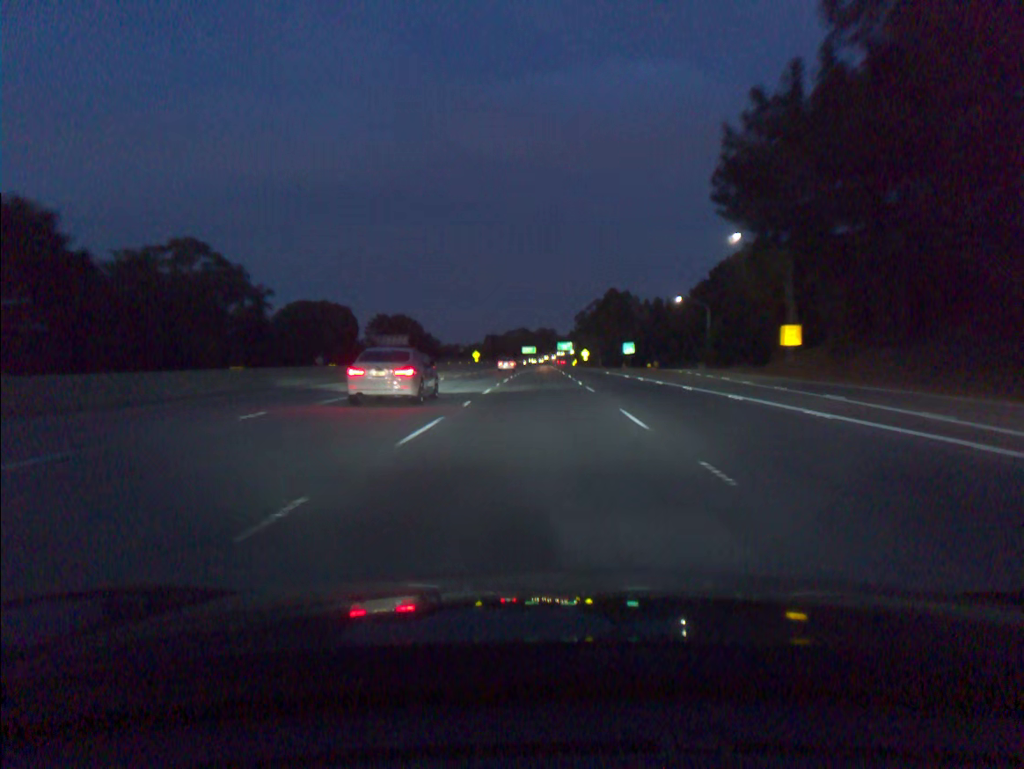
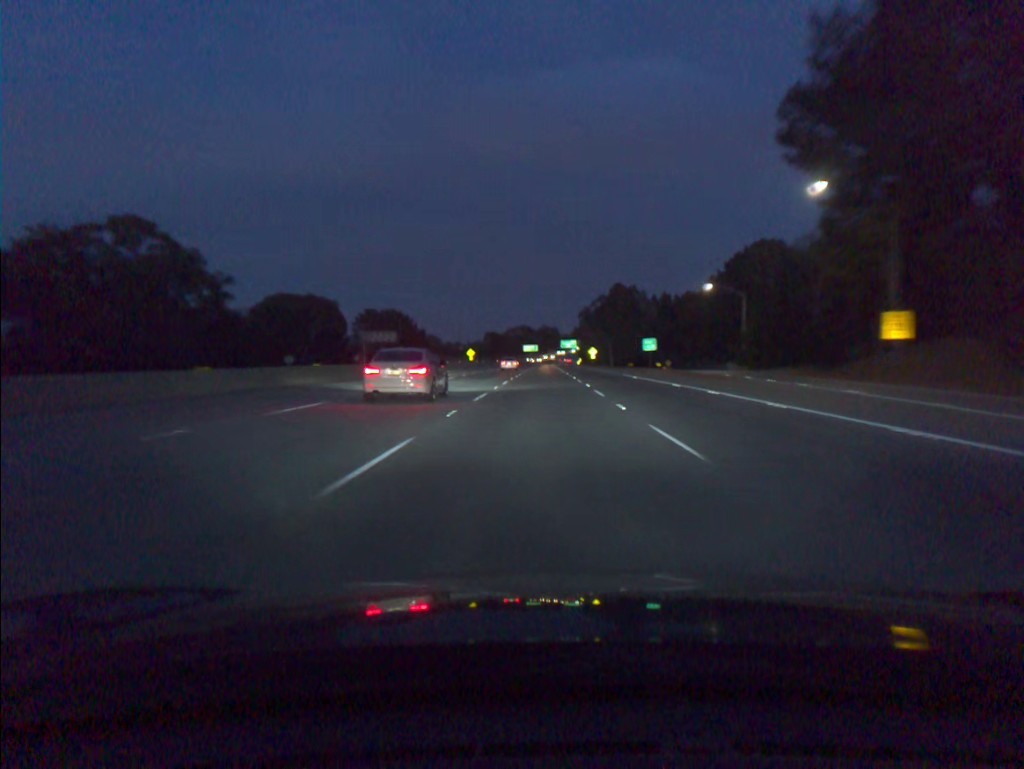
(0.0, +18.4) m; 0°
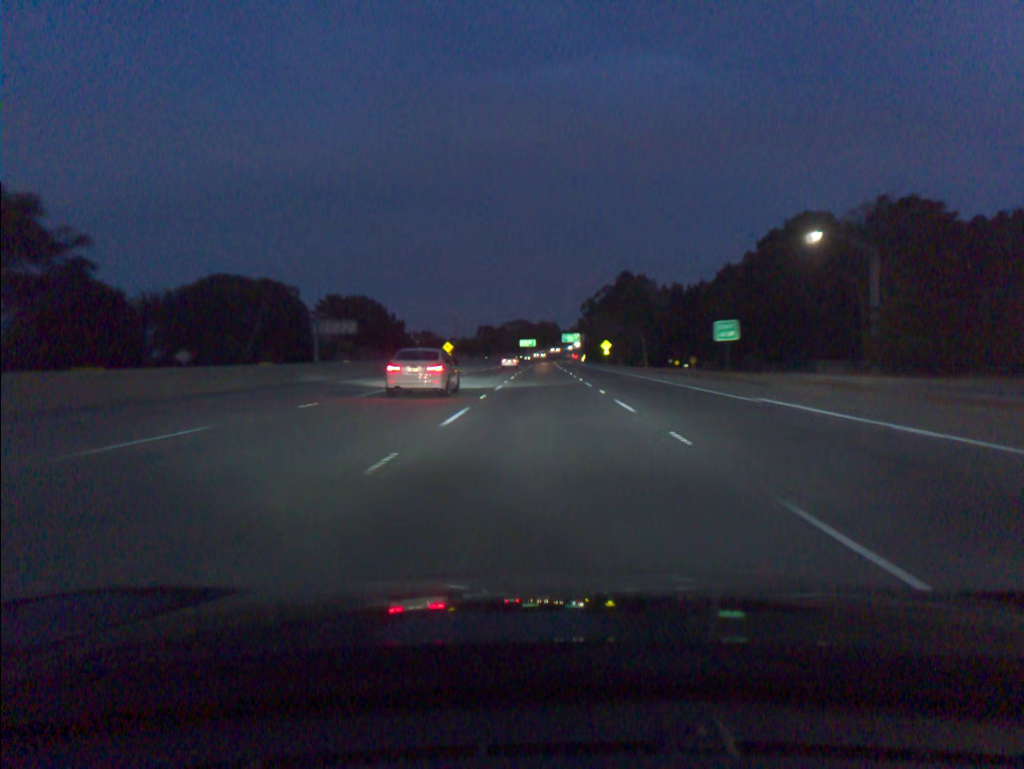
(0.0, +36.9) m; 0°
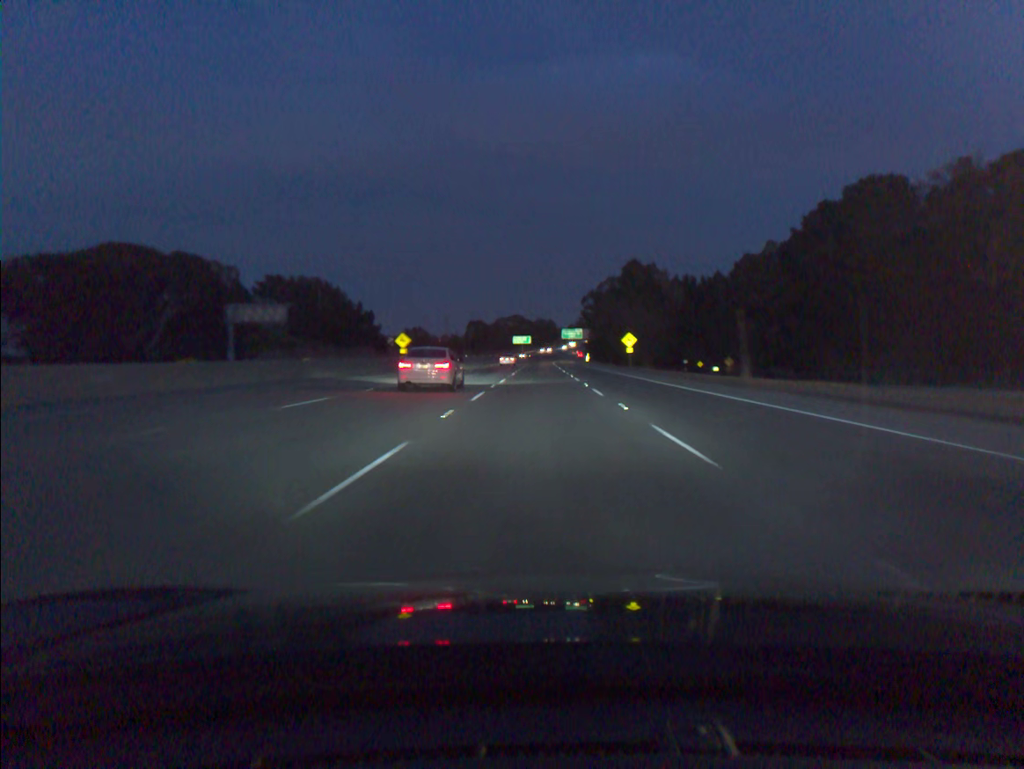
(+0.1, +37.0) m; 0°
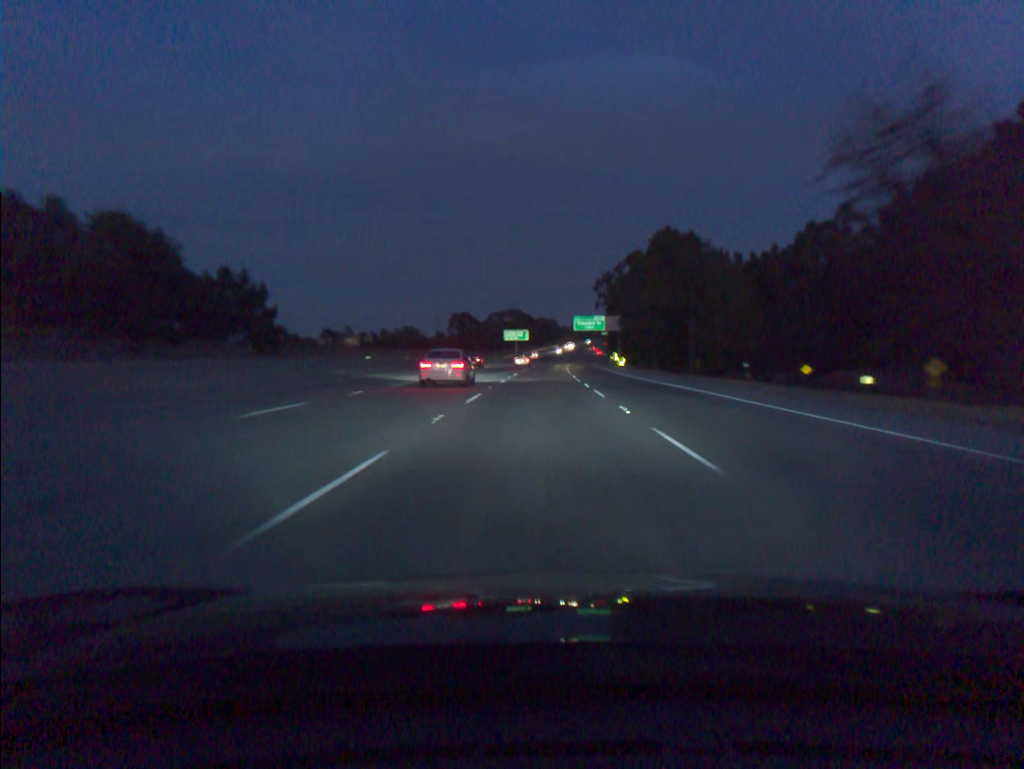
(0.0, +73.9) m; 0°
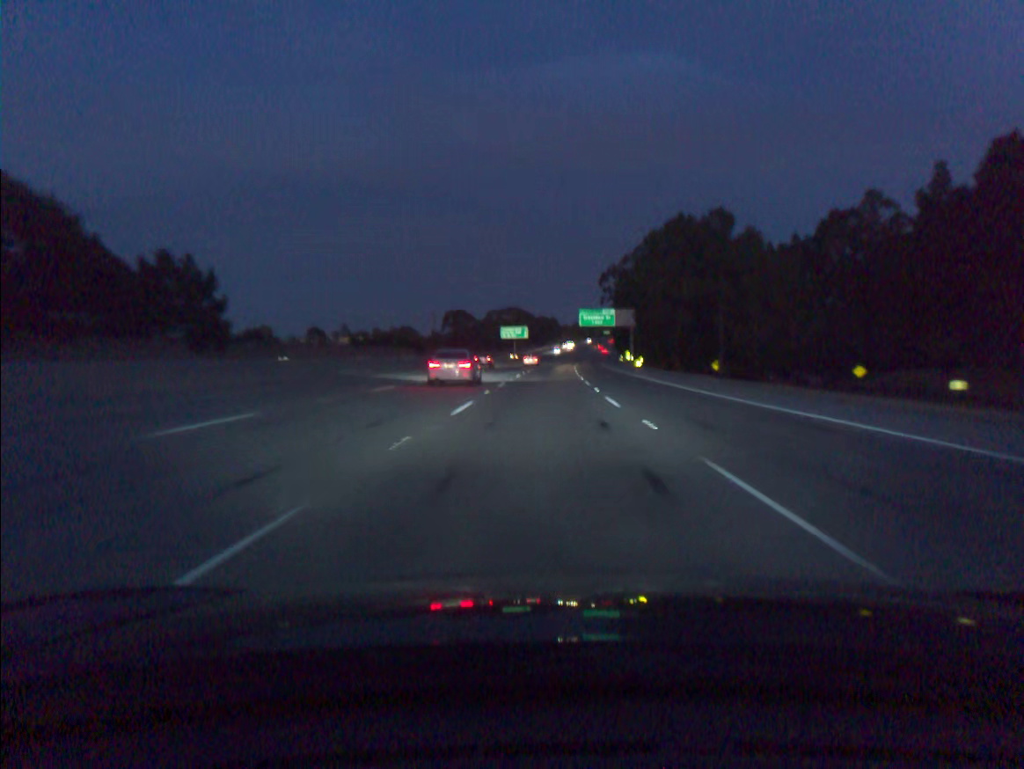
(0.0, +18.4) m; 0°
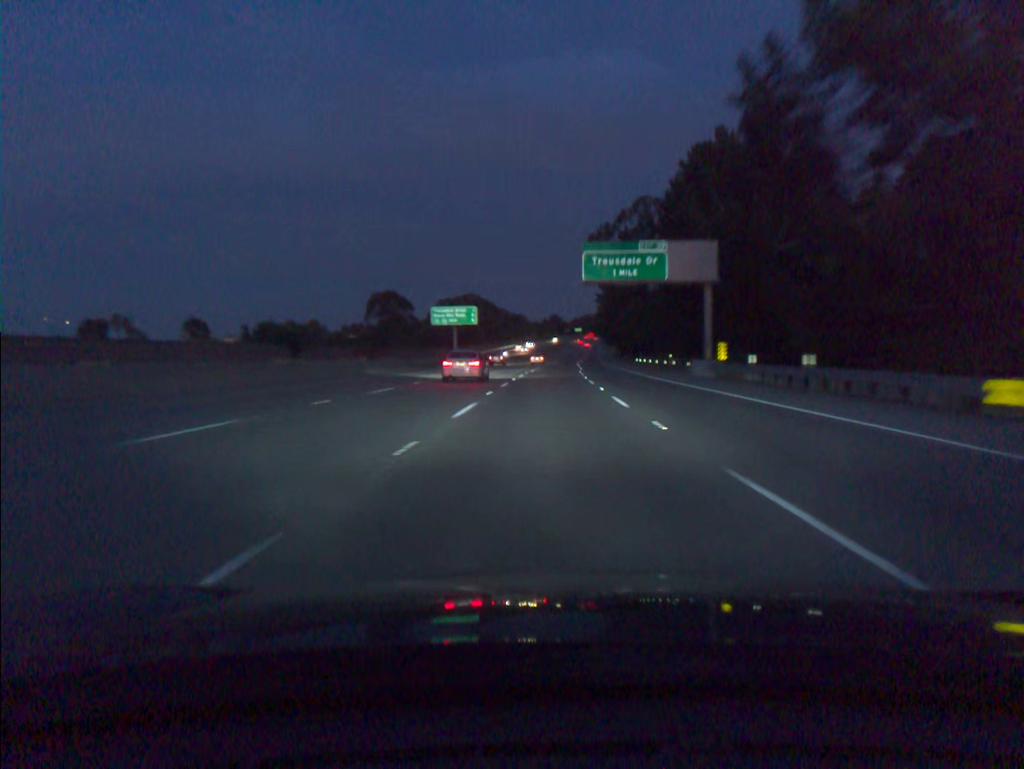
(+1.1, +73.5) m; +2°
